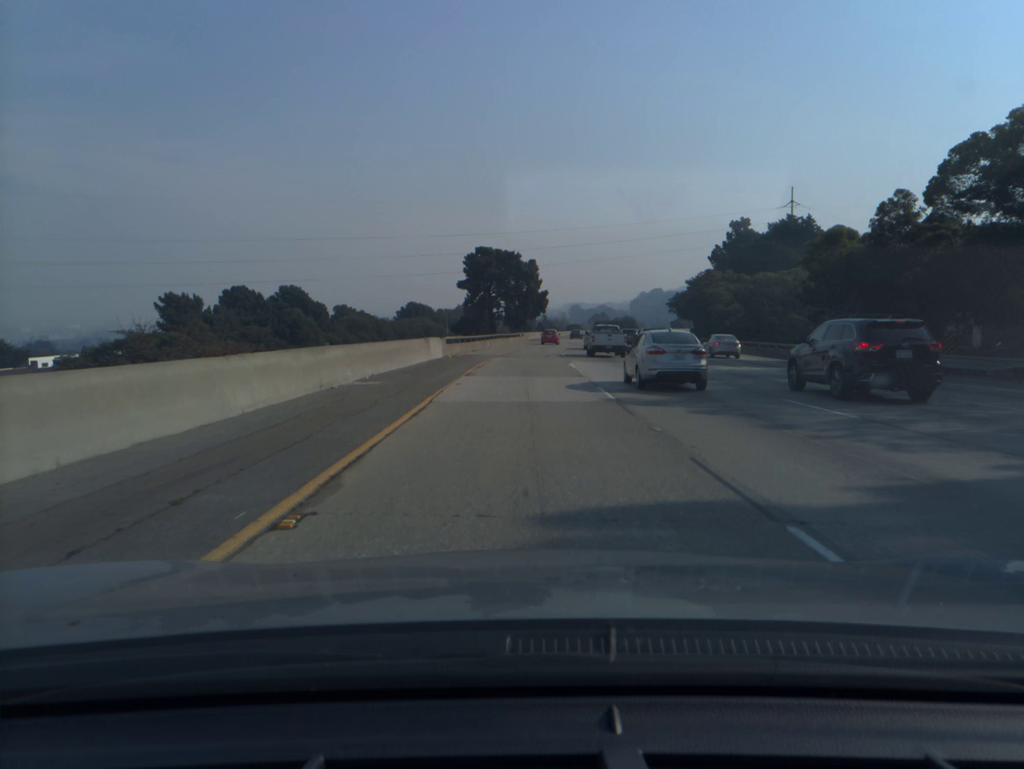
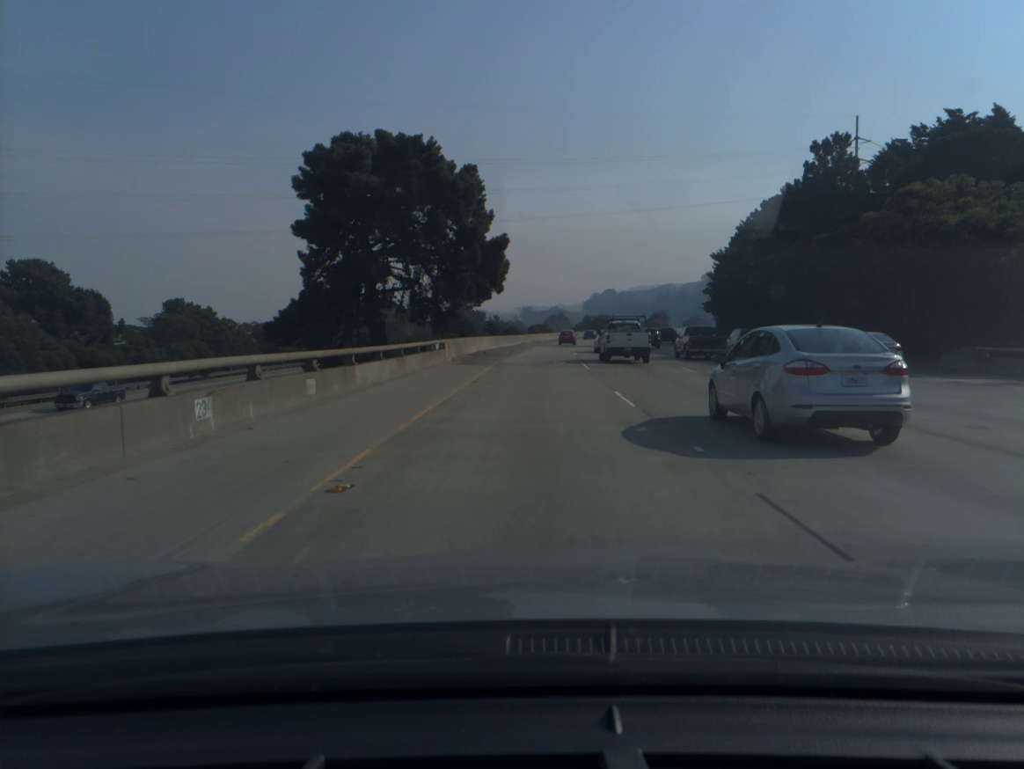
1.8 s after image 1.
(+1.2, +60.8) m; +3°
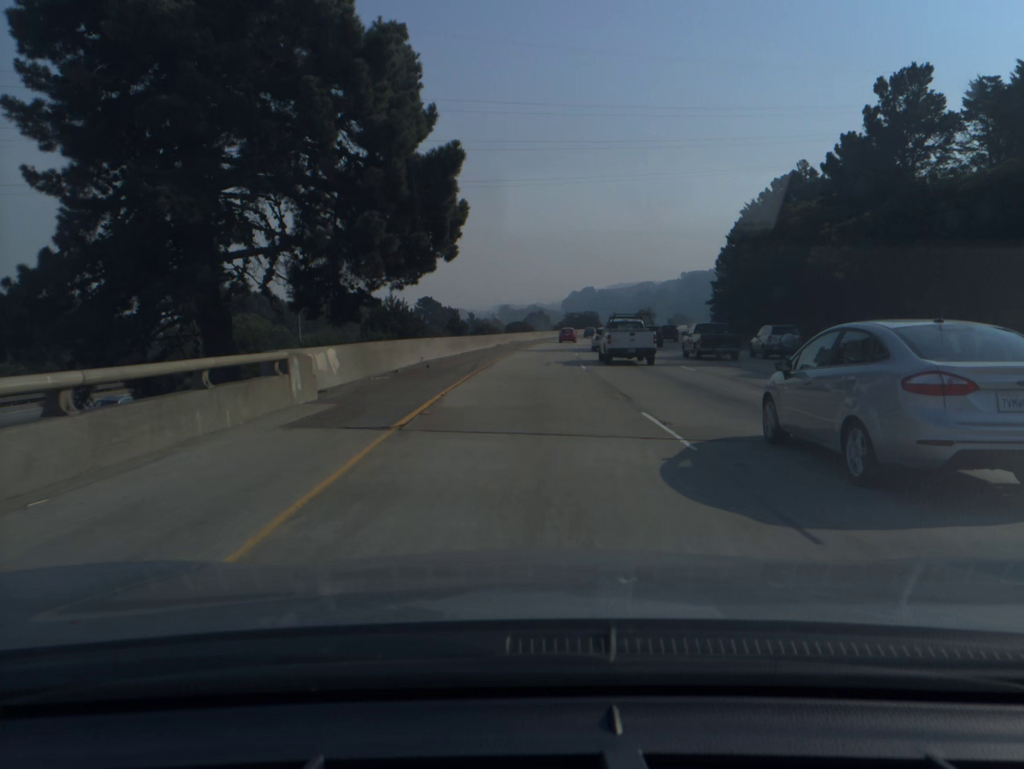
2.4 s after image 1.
(+0.3, +20.3) m; +2°
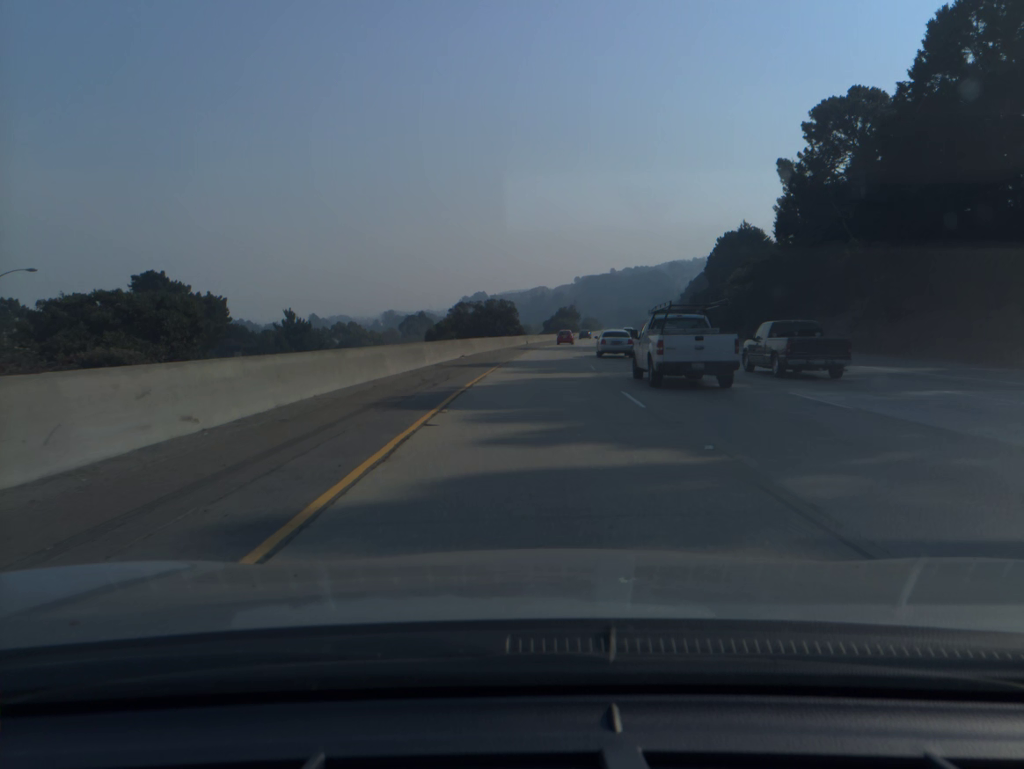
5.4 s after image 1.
(+6.6, +101.1) m; +8°
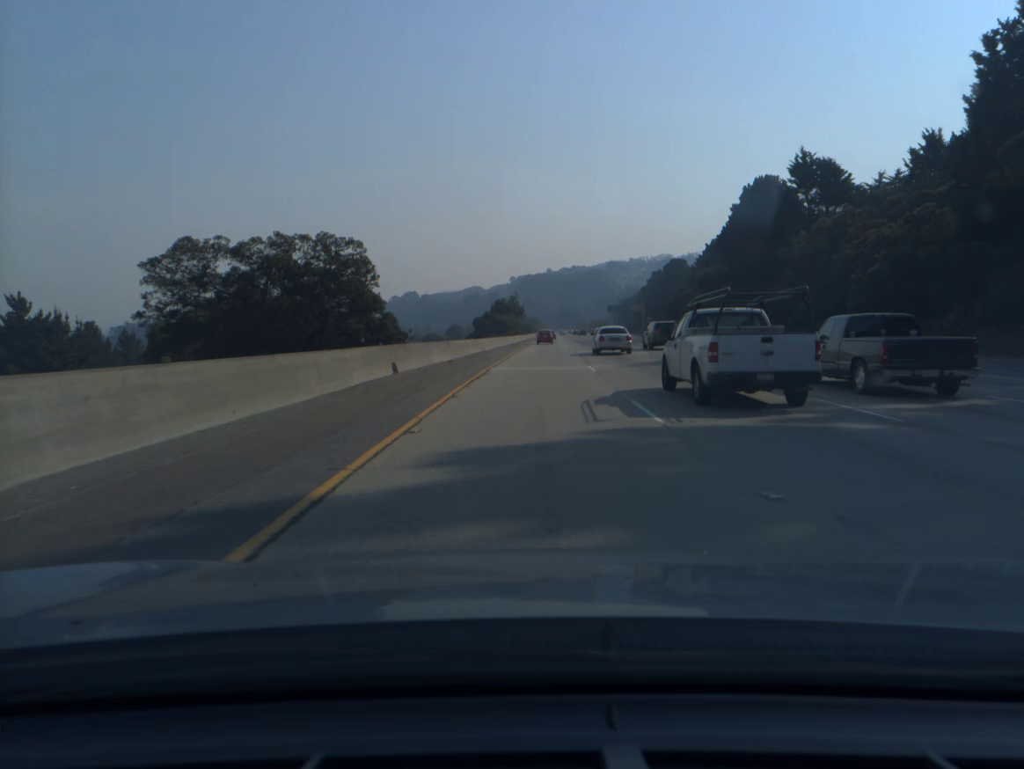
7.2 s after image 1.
(+2.4, +61.0) m; +5°
